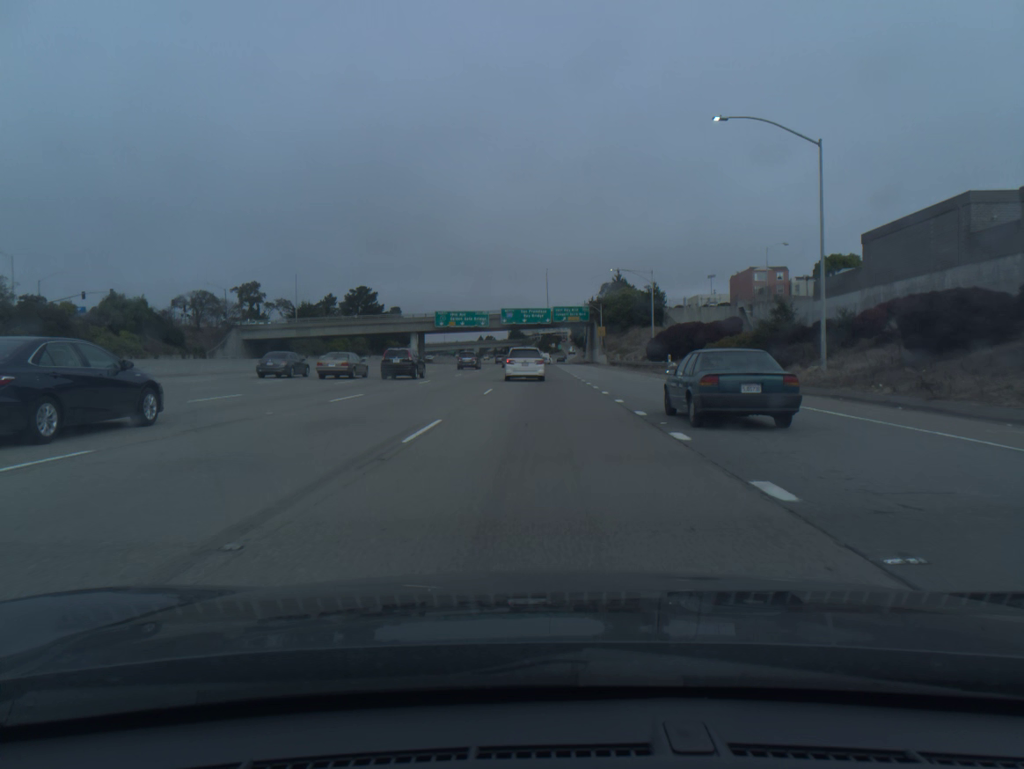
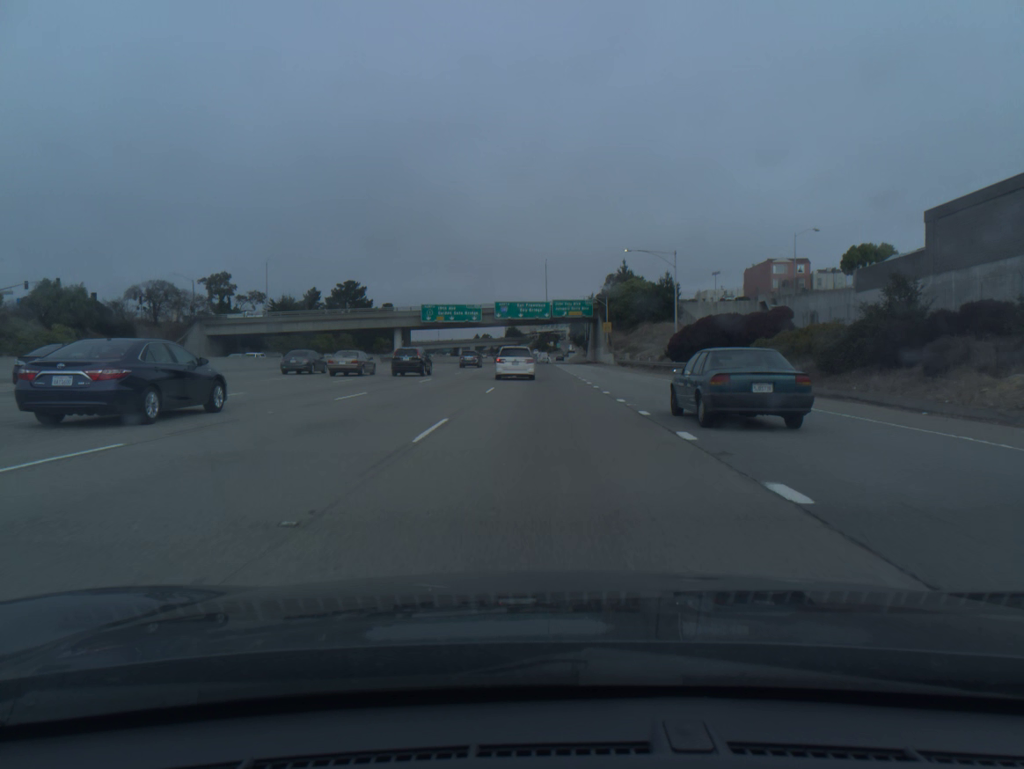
(0.0, +14.3) m; 0°
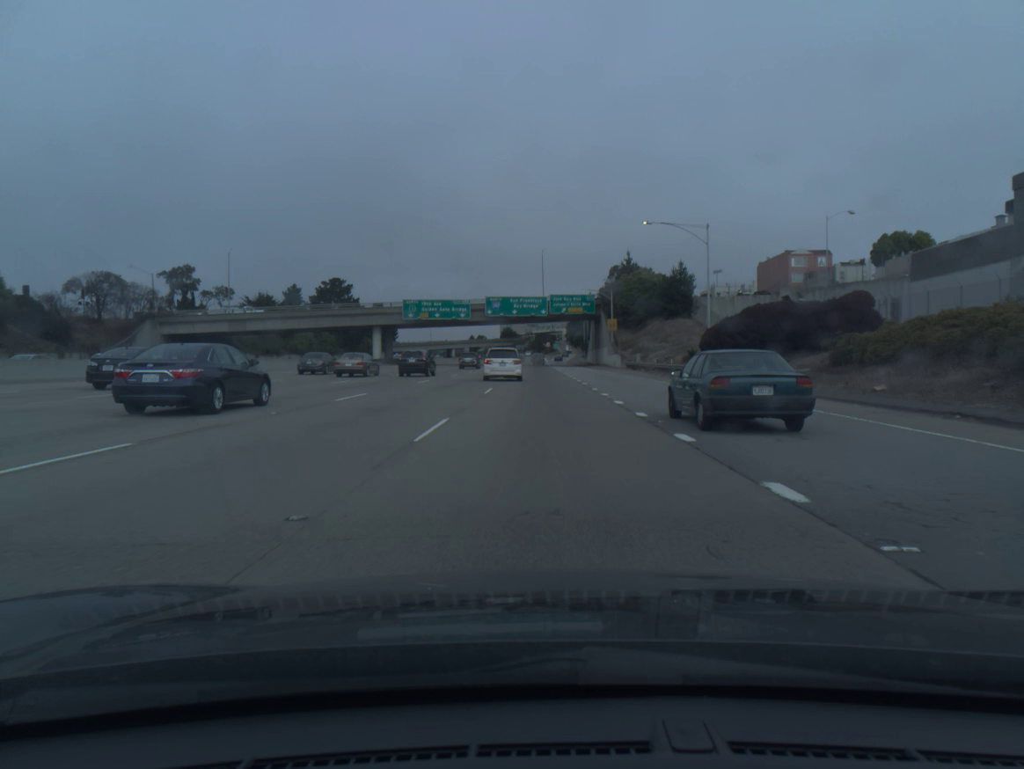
(0.0, +14.3) m; 0°
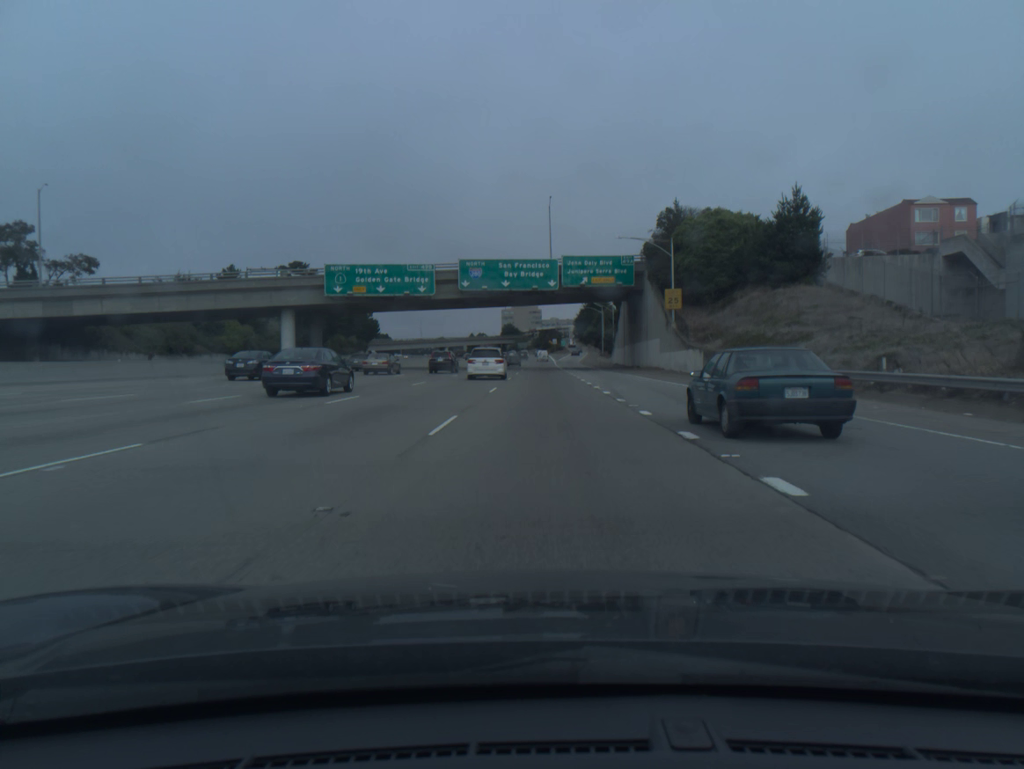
(0.0, +43.3) m; 0°
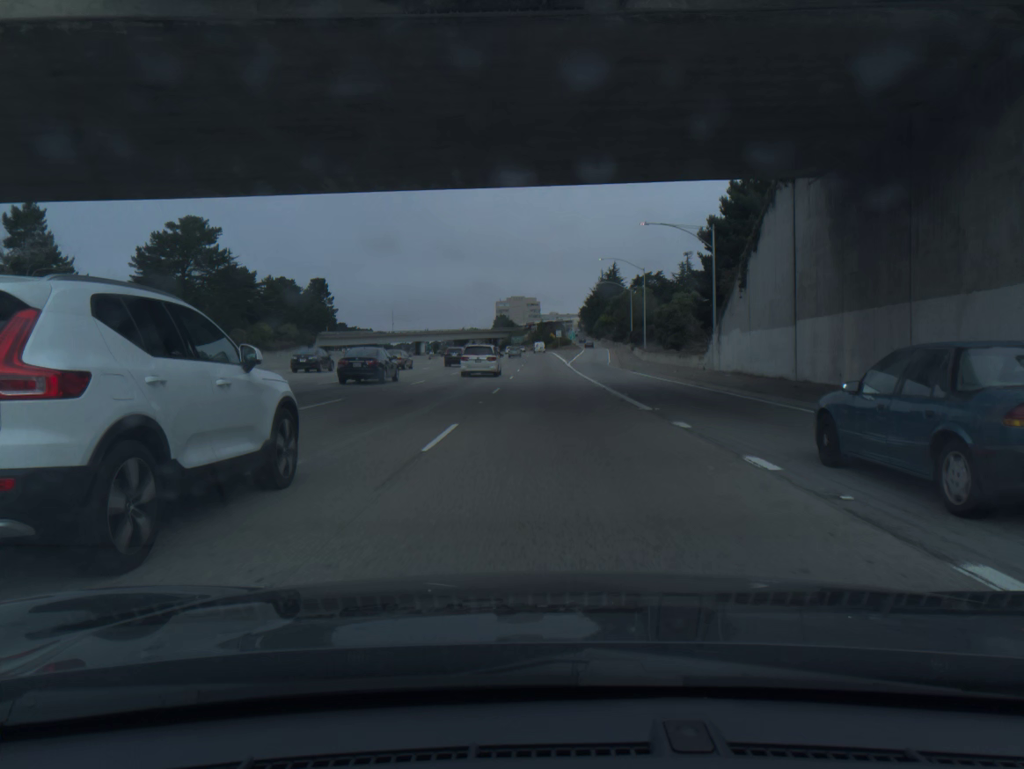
(0.0, +60.3) m; 0°
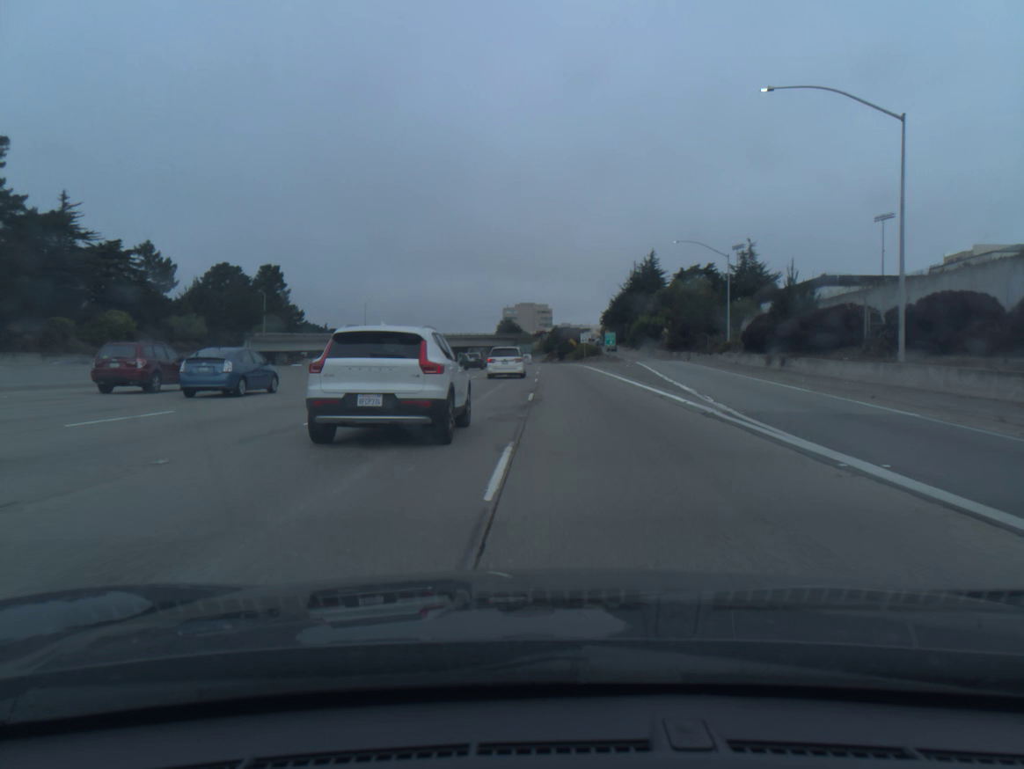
(-0.7, +61.3) m; -1°
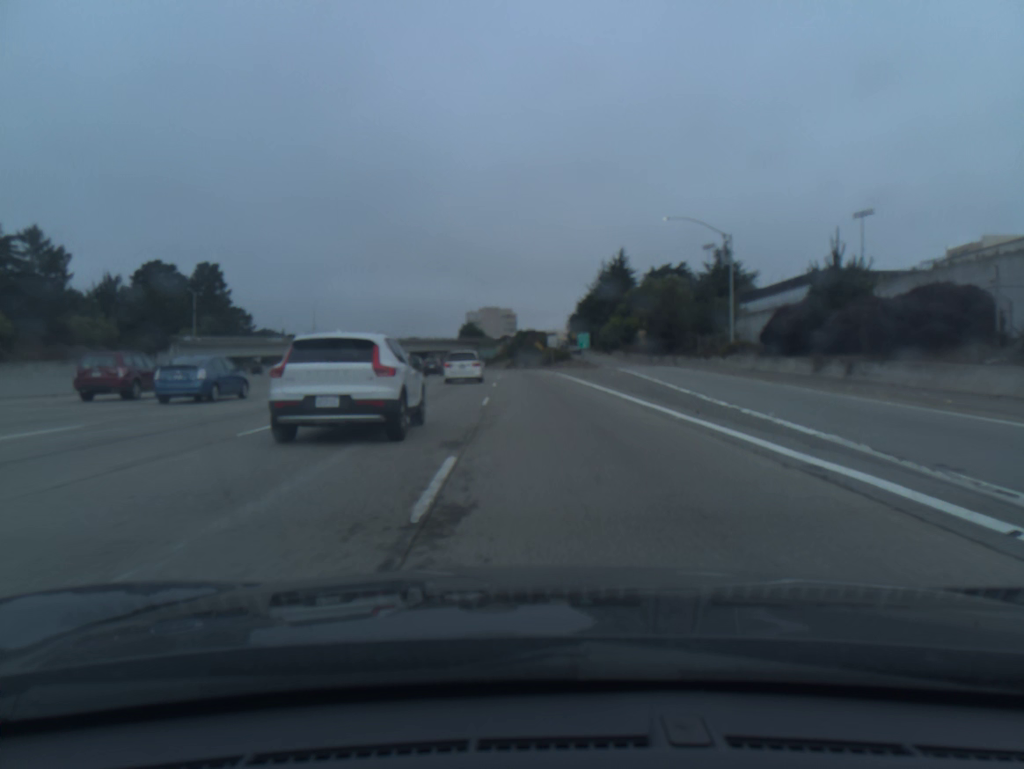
(+0.5, +15.6) m; +3°
